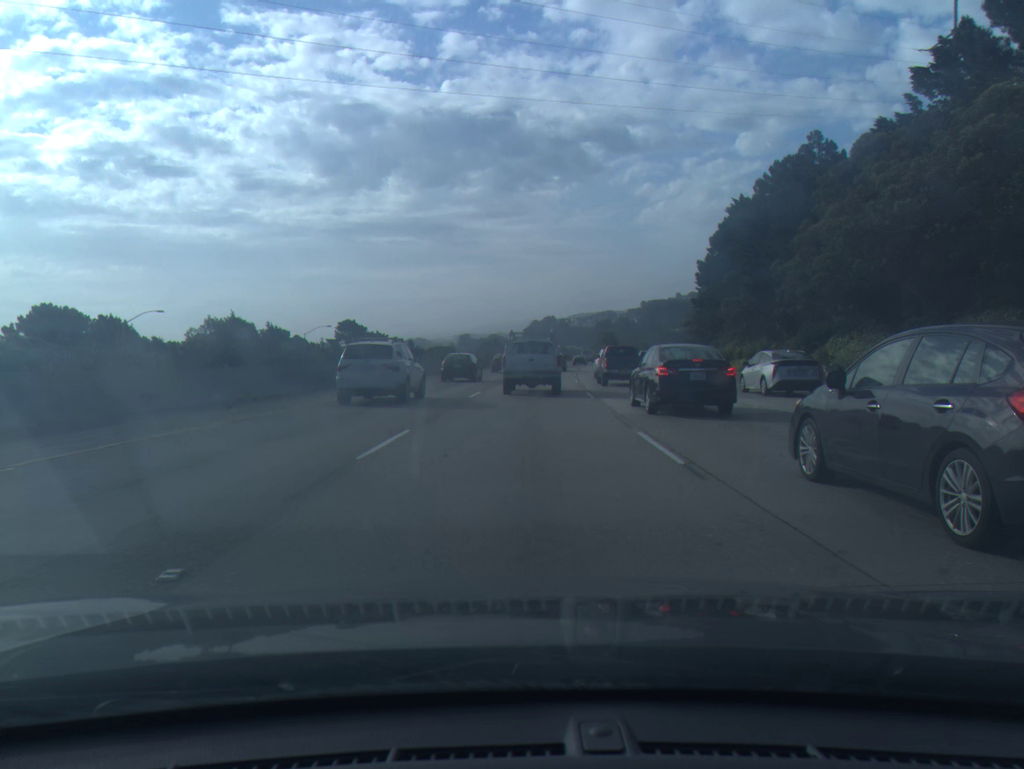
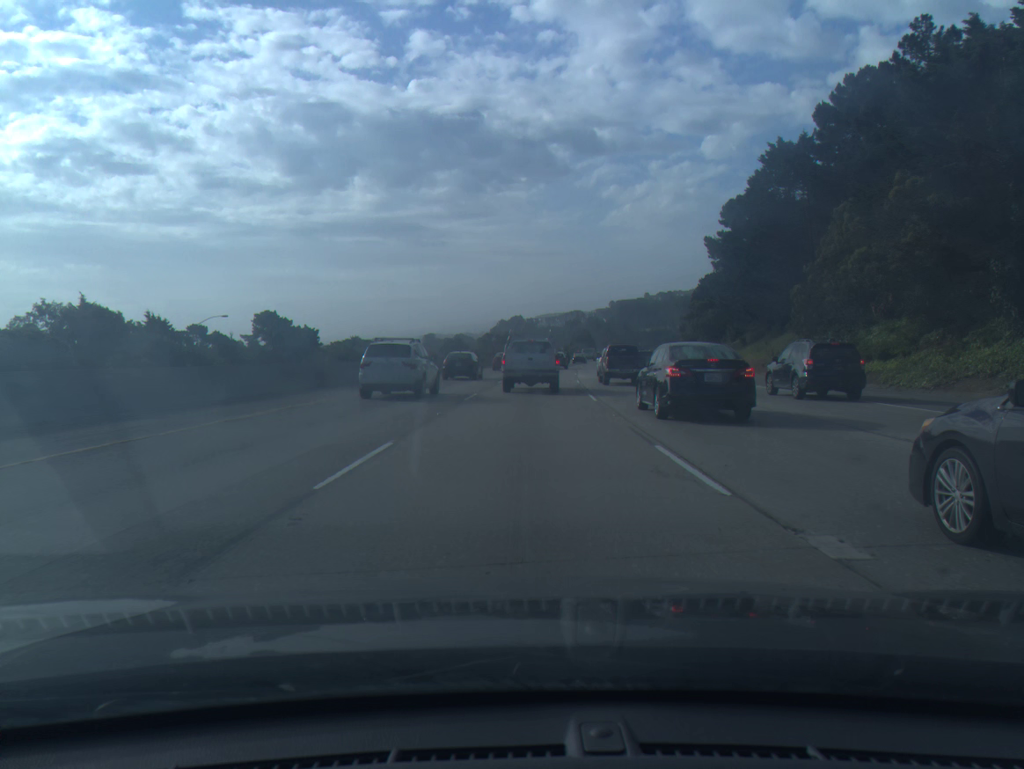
(+0.6, +31.3) m; +2°
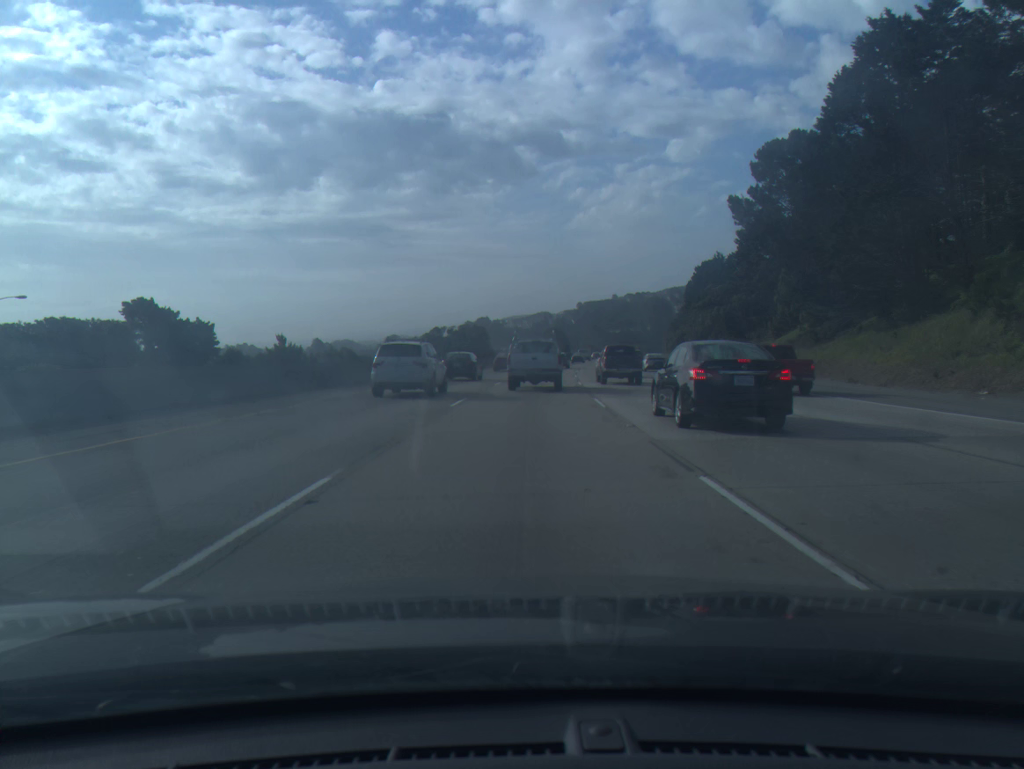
(+0.6, +32.0) m; +2°
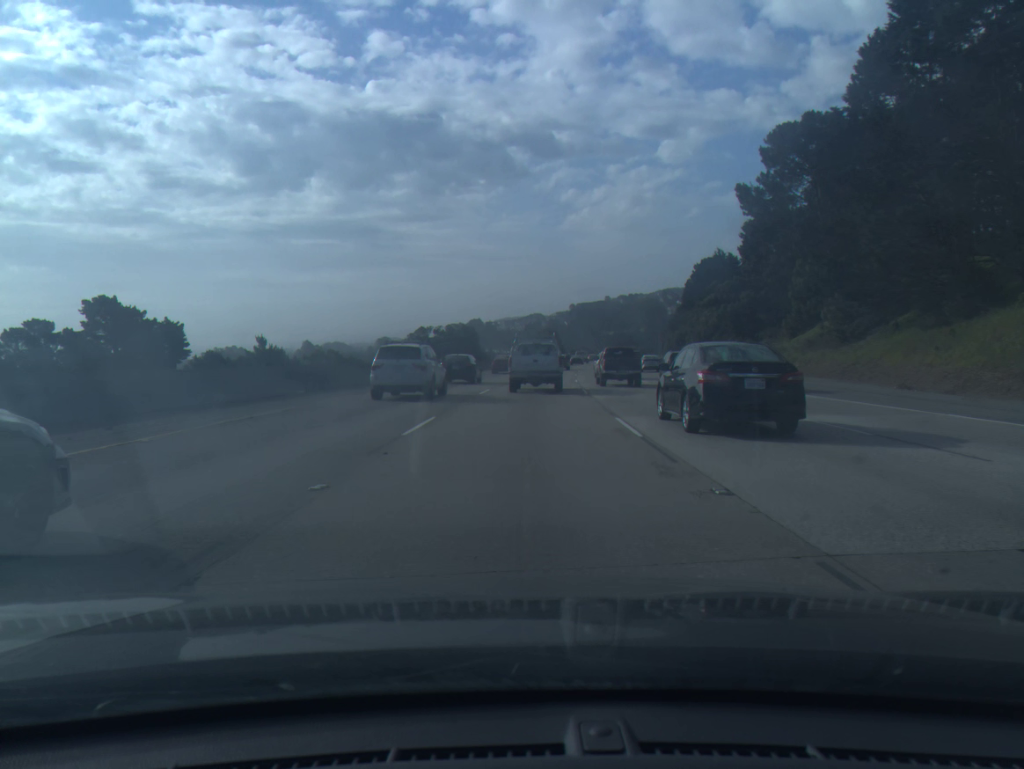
(0.0, +6.5) m; 0°
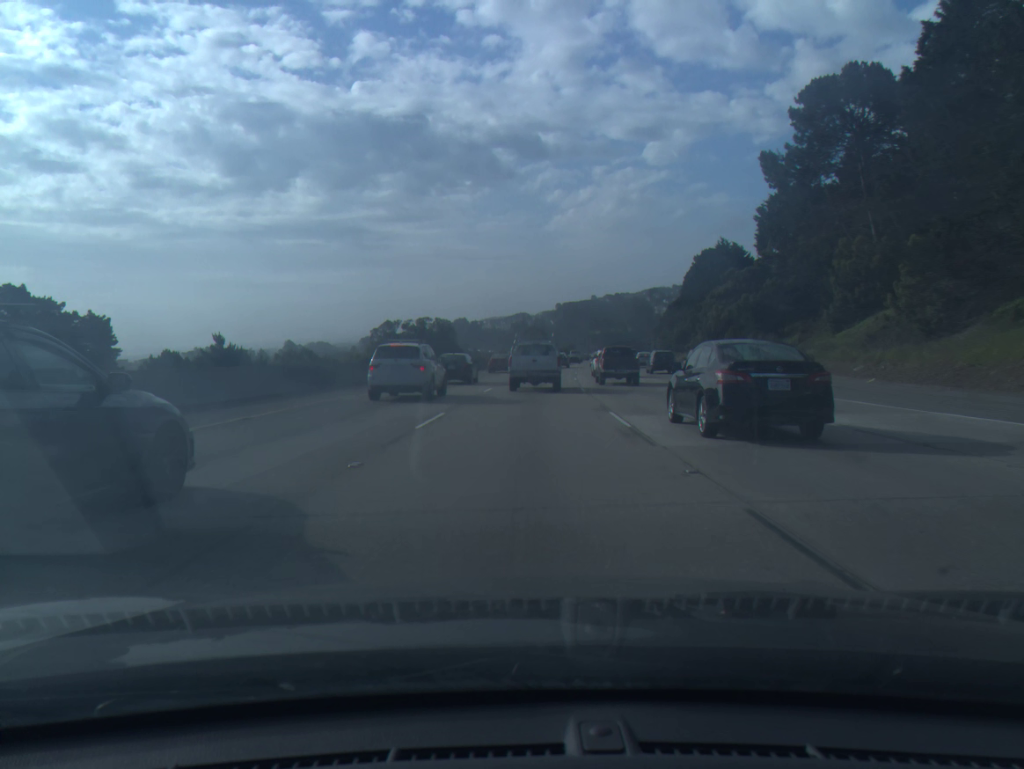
(+0.1, +13.3) m; +1°
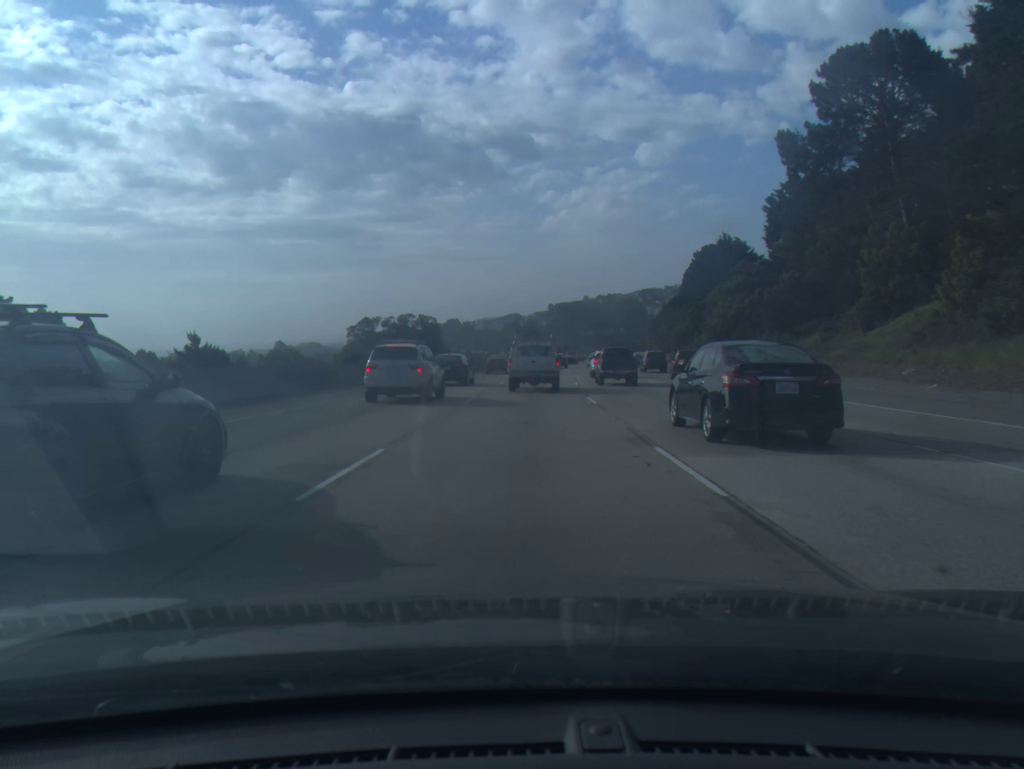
(0.0, +6.8) m; +1°
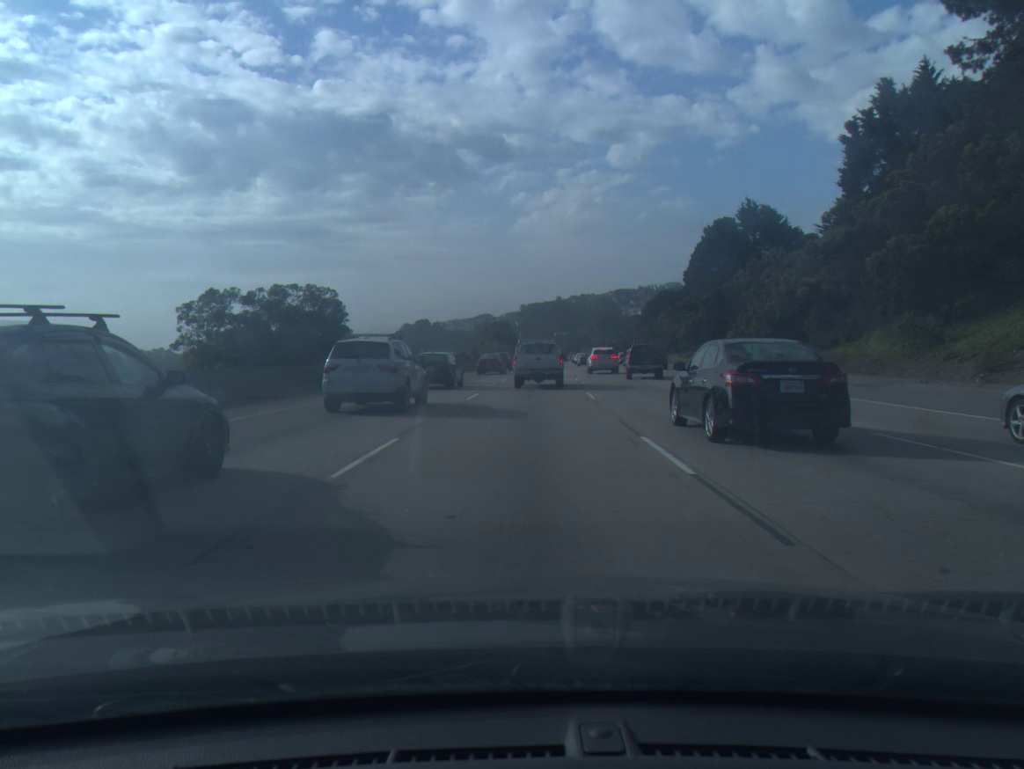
(+0.6, +28.0) m; +2°
